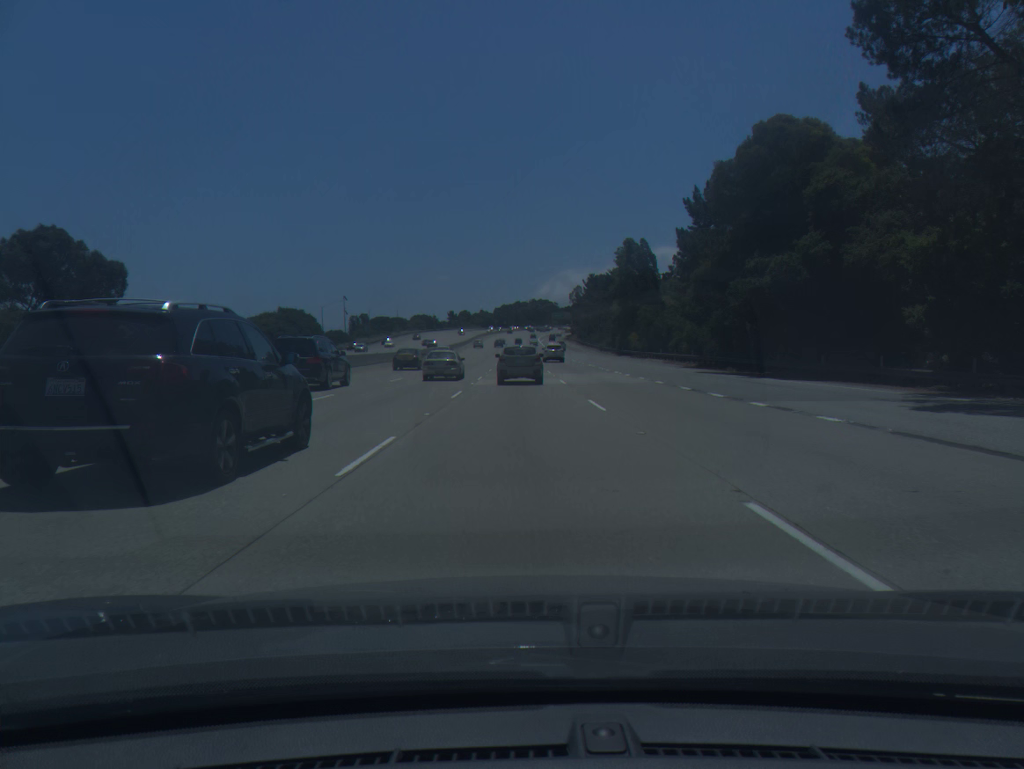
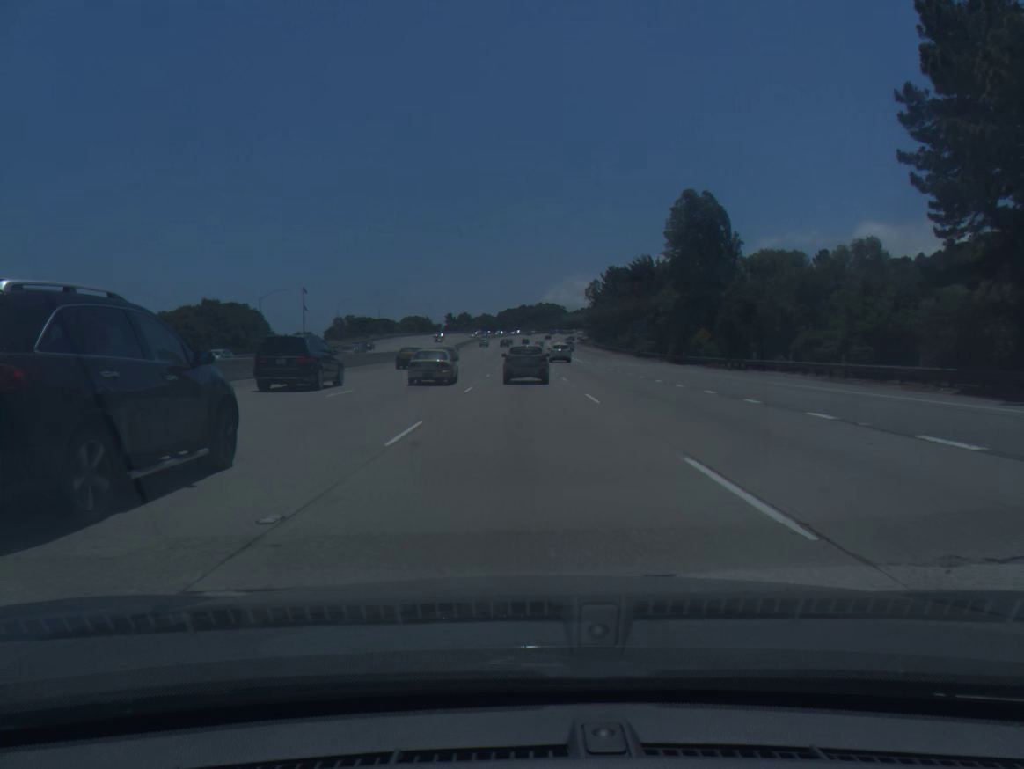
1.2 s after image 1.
(-0.1, +40.1) m; 0°
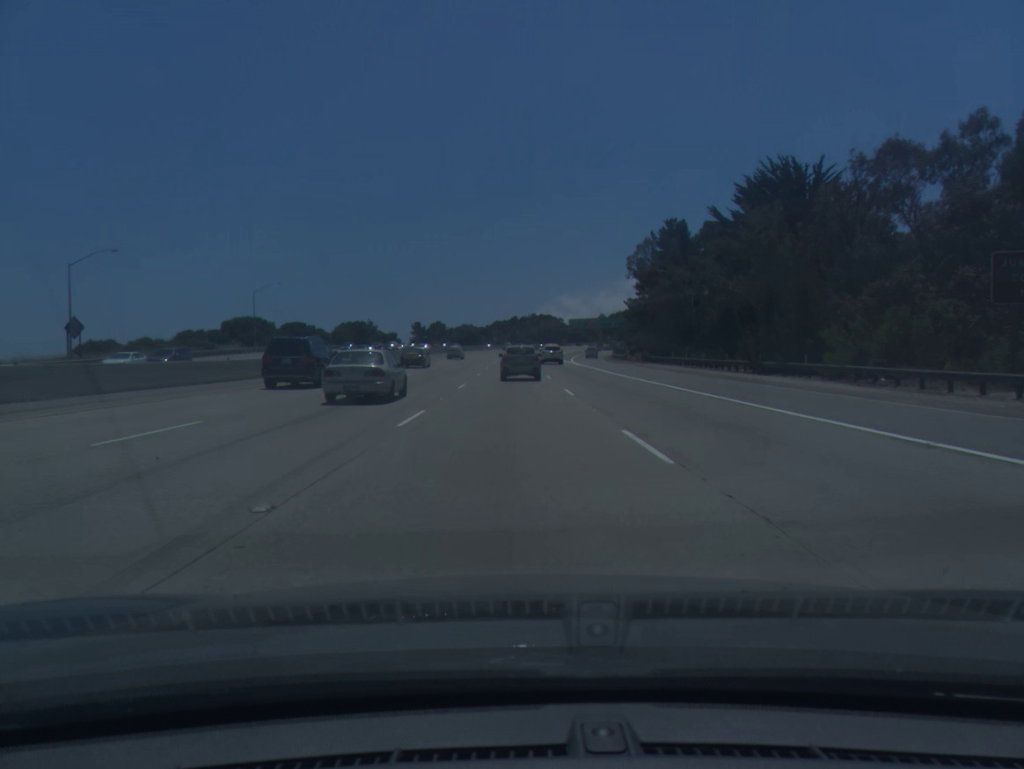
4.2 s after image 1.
(+0.4, +97.1) m; +1°
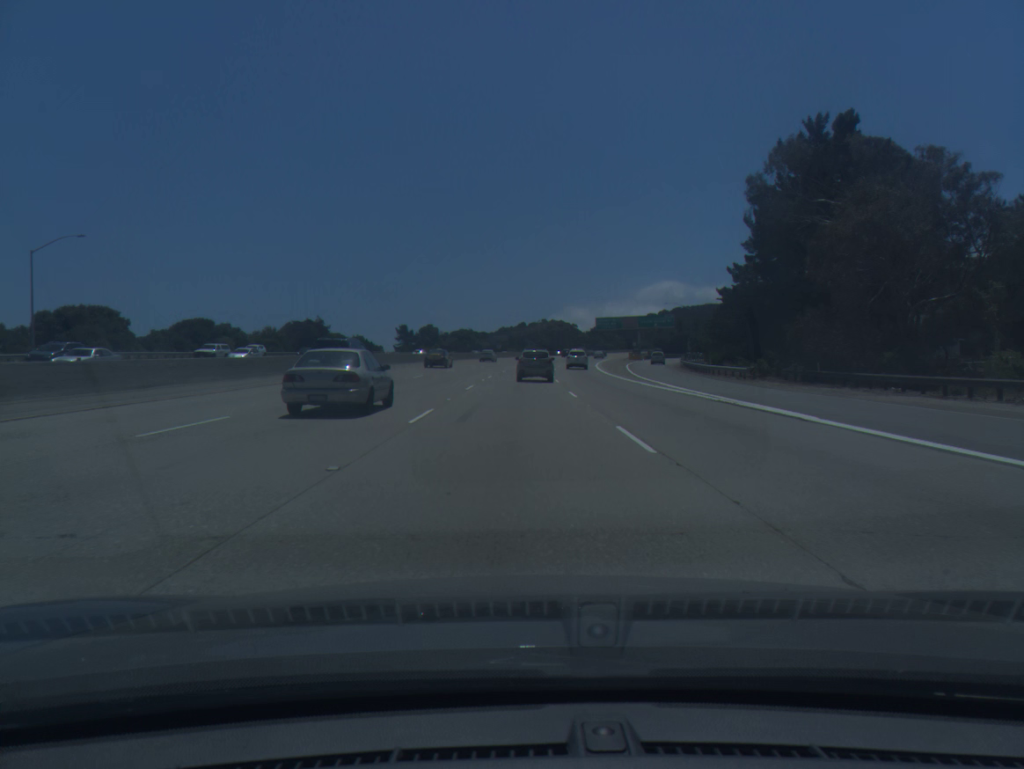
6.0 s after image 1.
(-0.4, +56.1) m; -1°
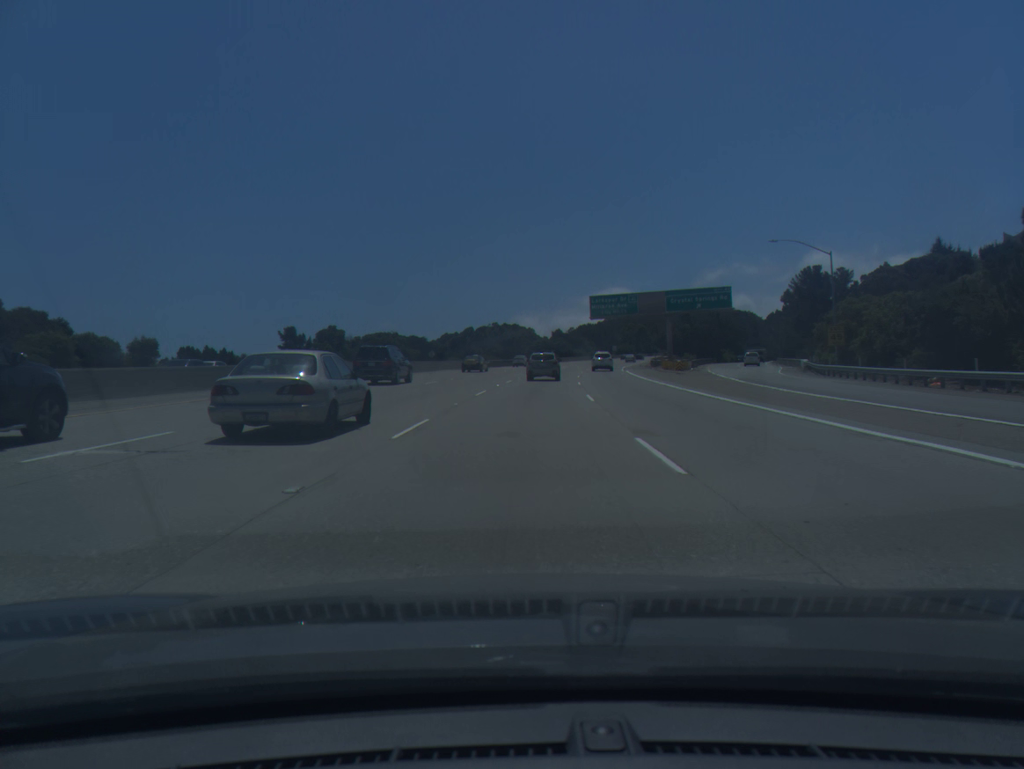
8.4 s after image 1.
(+1.7, +73.3) m; +3°
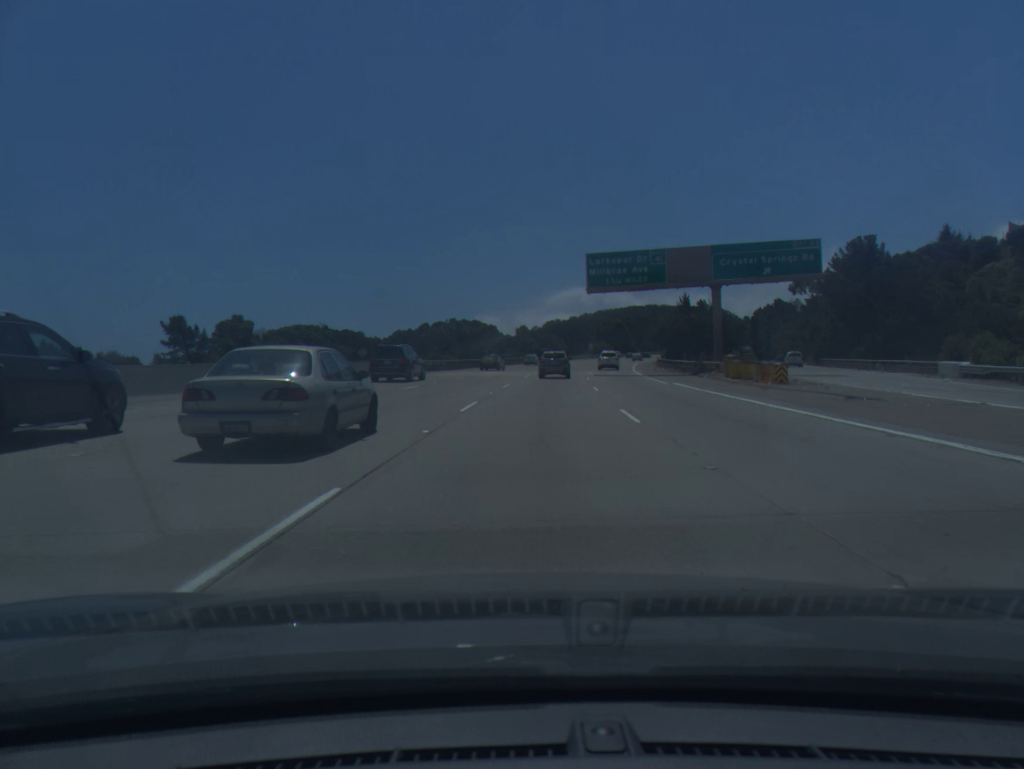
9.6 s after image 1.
(+0.8, +36.4) m; +3°
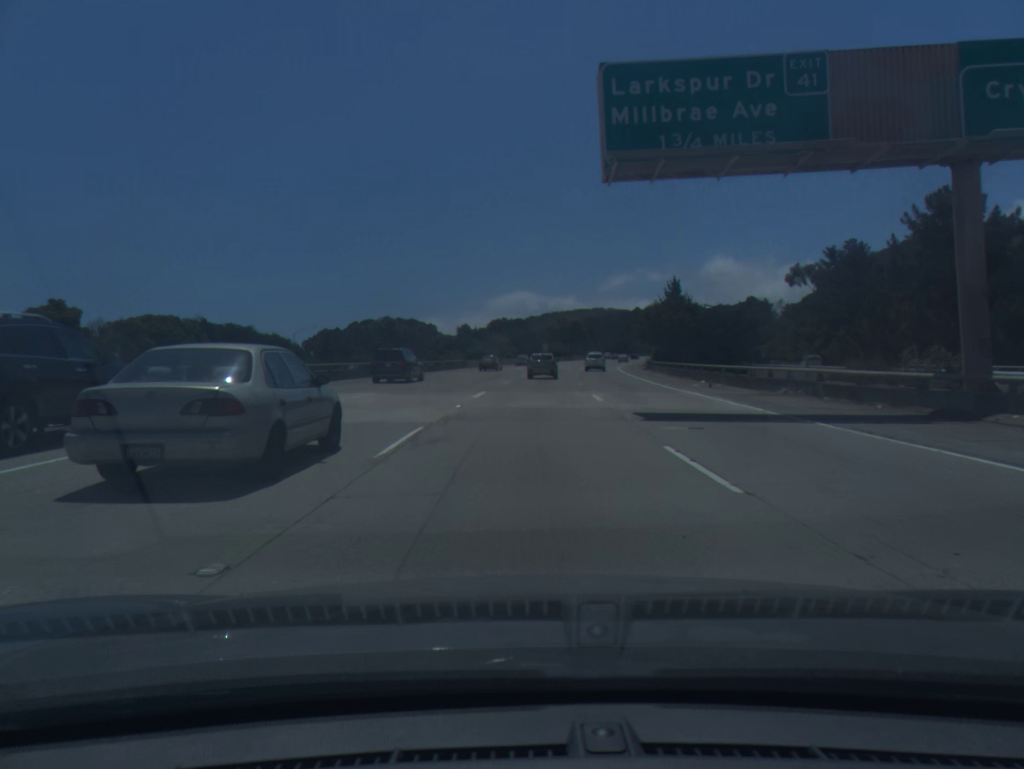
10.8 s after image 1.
(+1.2, +36.3) m; +4°
